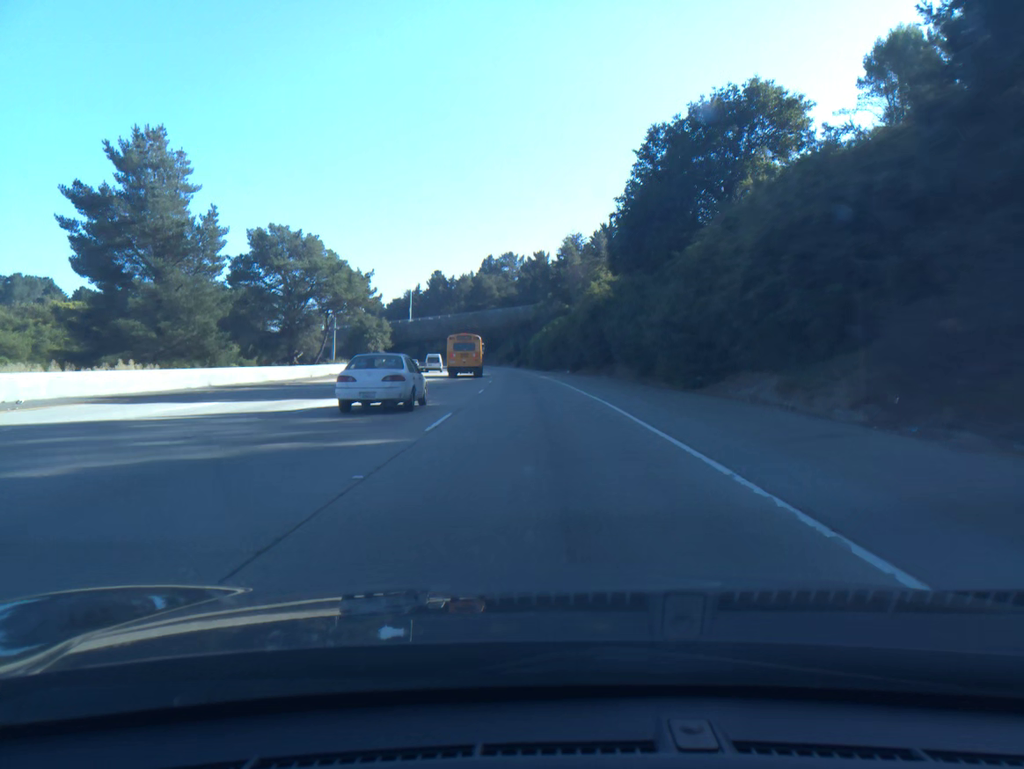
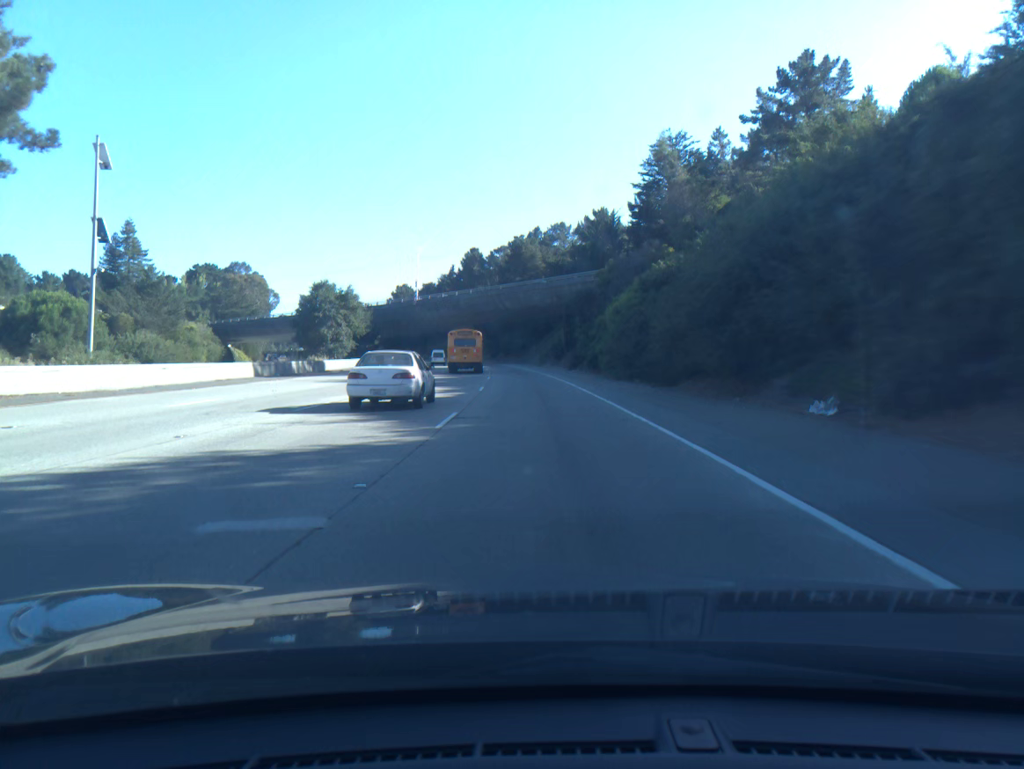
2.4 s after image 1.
(-1.7, +59.3) m; -3°
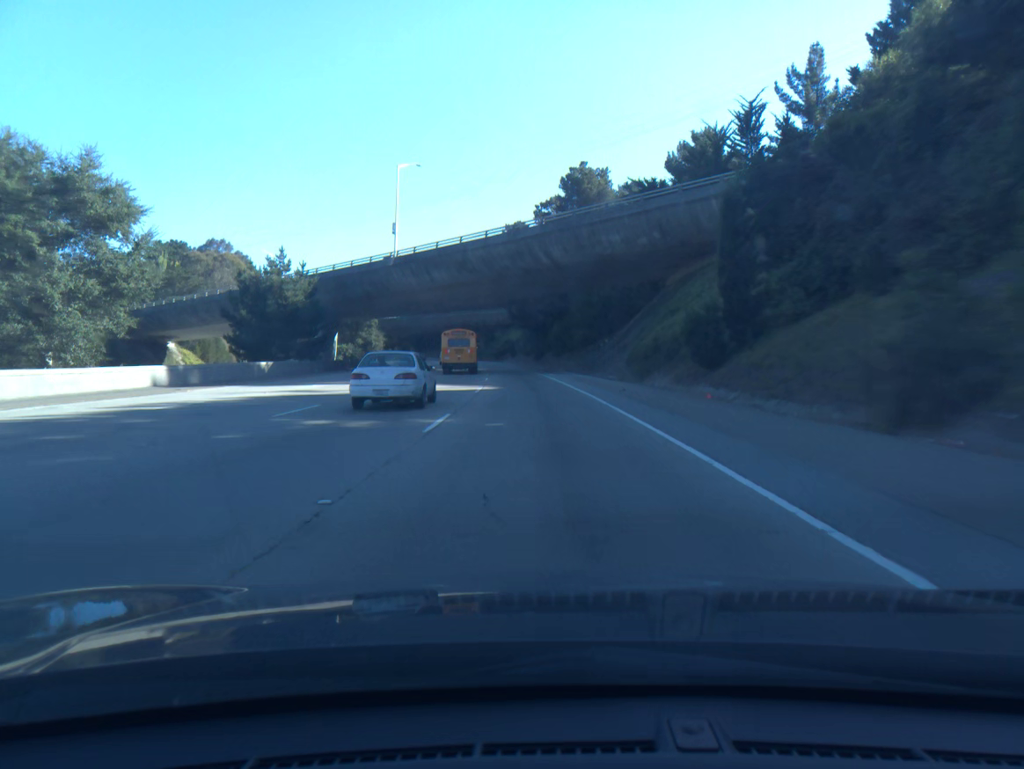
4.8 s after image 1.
(-1.8, +59.3) m; -4°
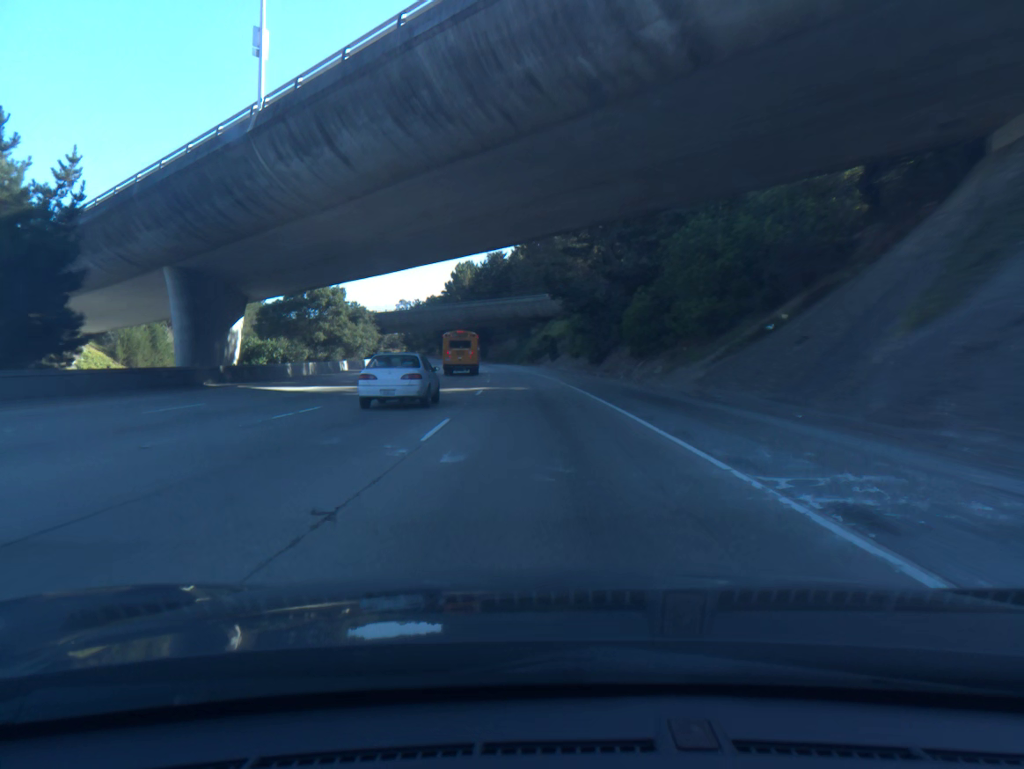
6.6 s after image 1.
(-1.3, +44.4) m; -3°
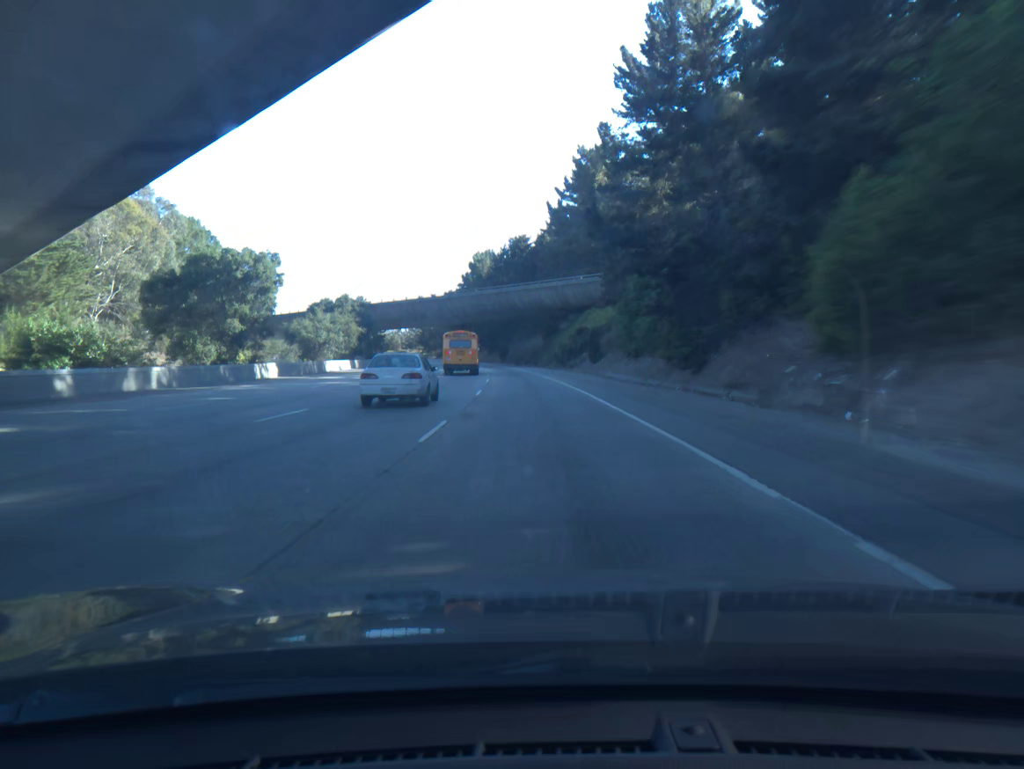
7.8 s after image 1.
(-0.5, +29.5) m; -2°
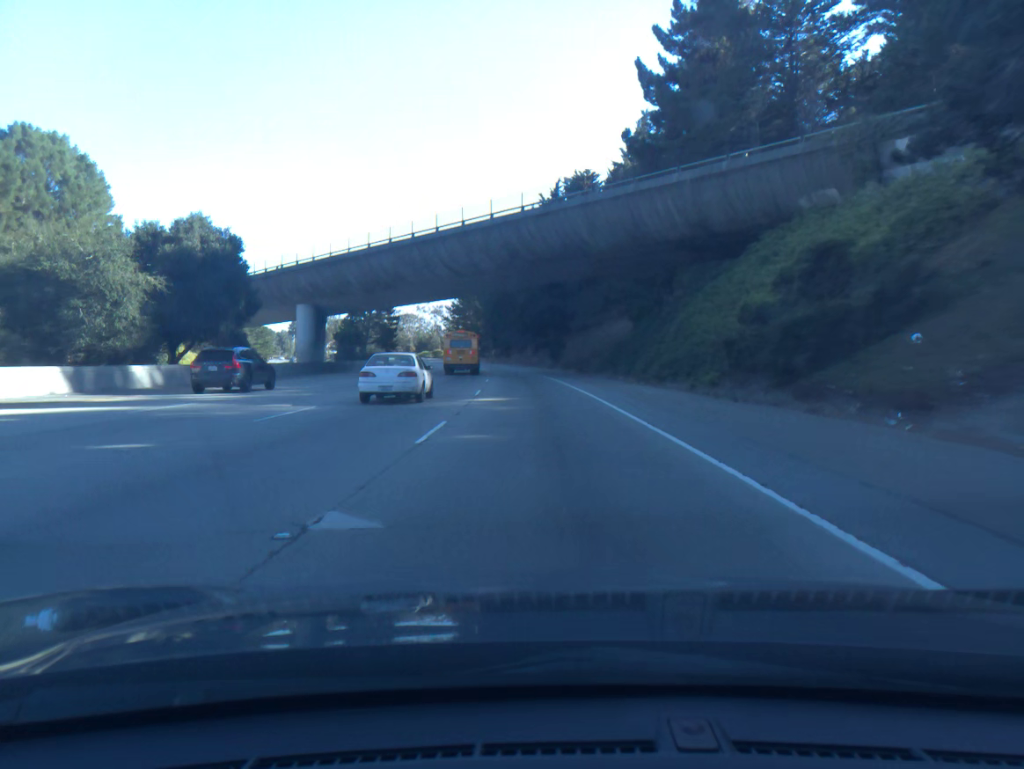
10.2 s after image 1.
(-2.1, +59.1) m; -4°
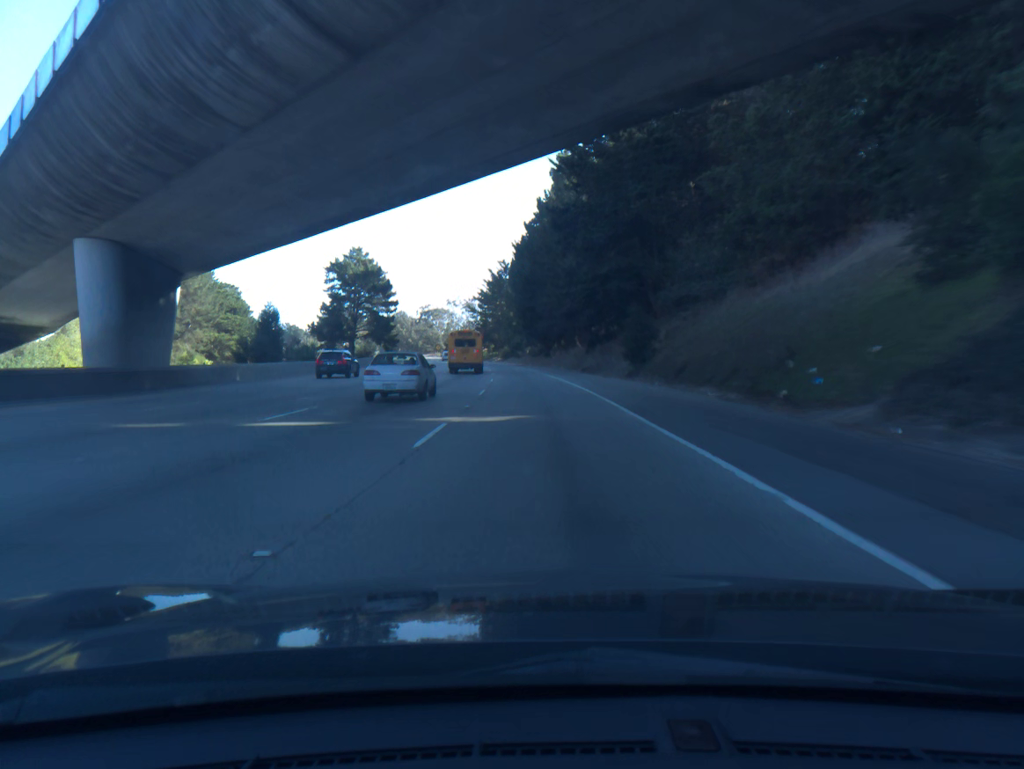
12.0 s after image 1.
(-1.3, +44.4) m; -3°
